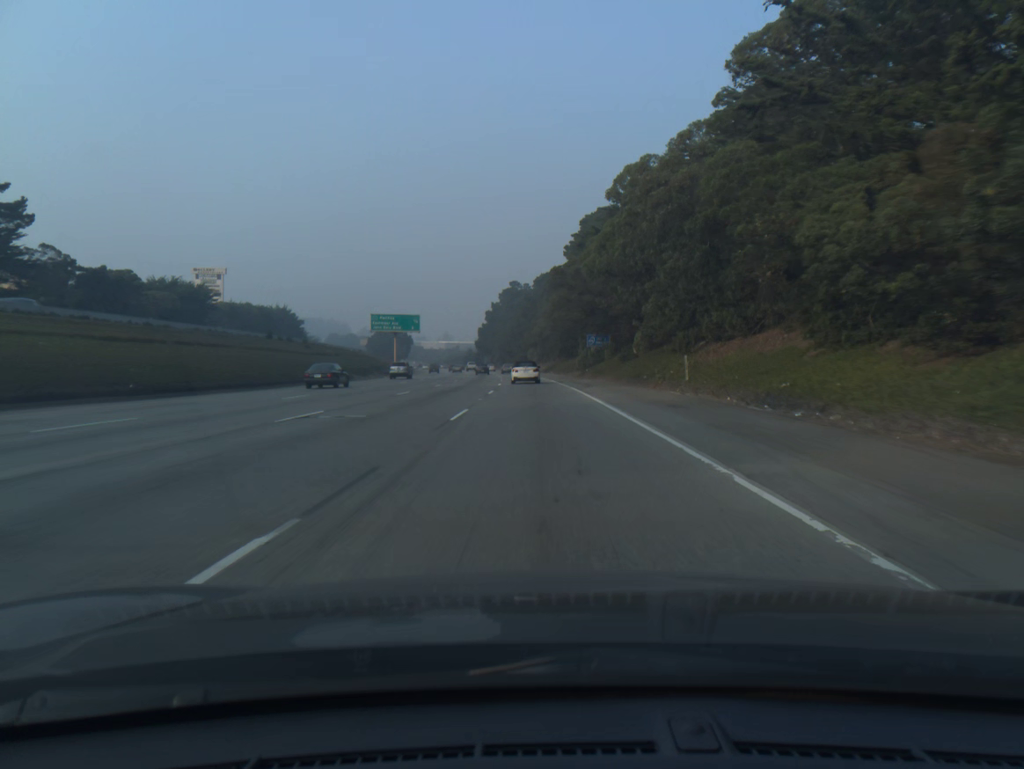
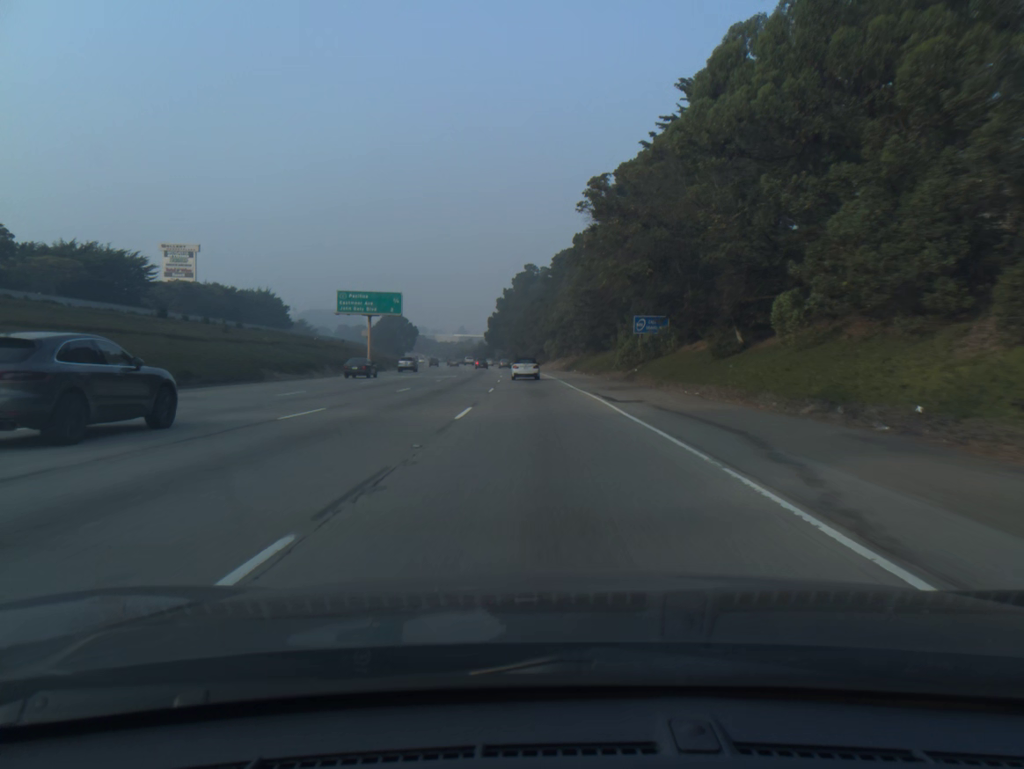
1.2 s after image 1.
(-0.3, +29.4) m; -1°
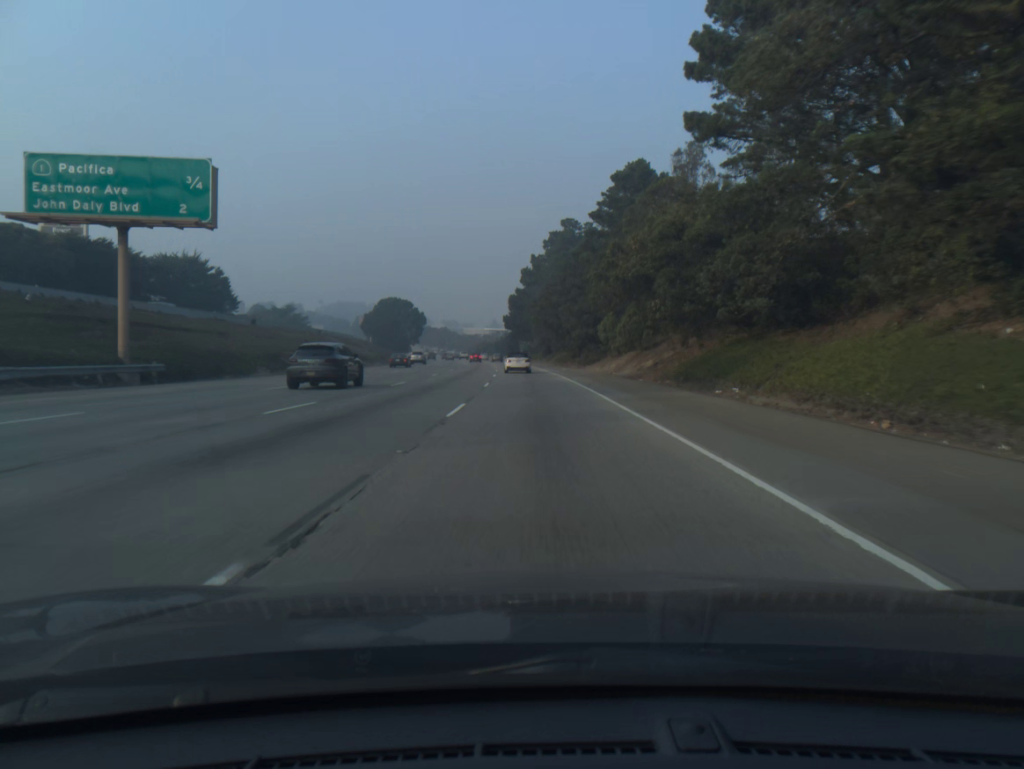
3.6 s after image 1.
(-1.3, +59.3) m; -2°
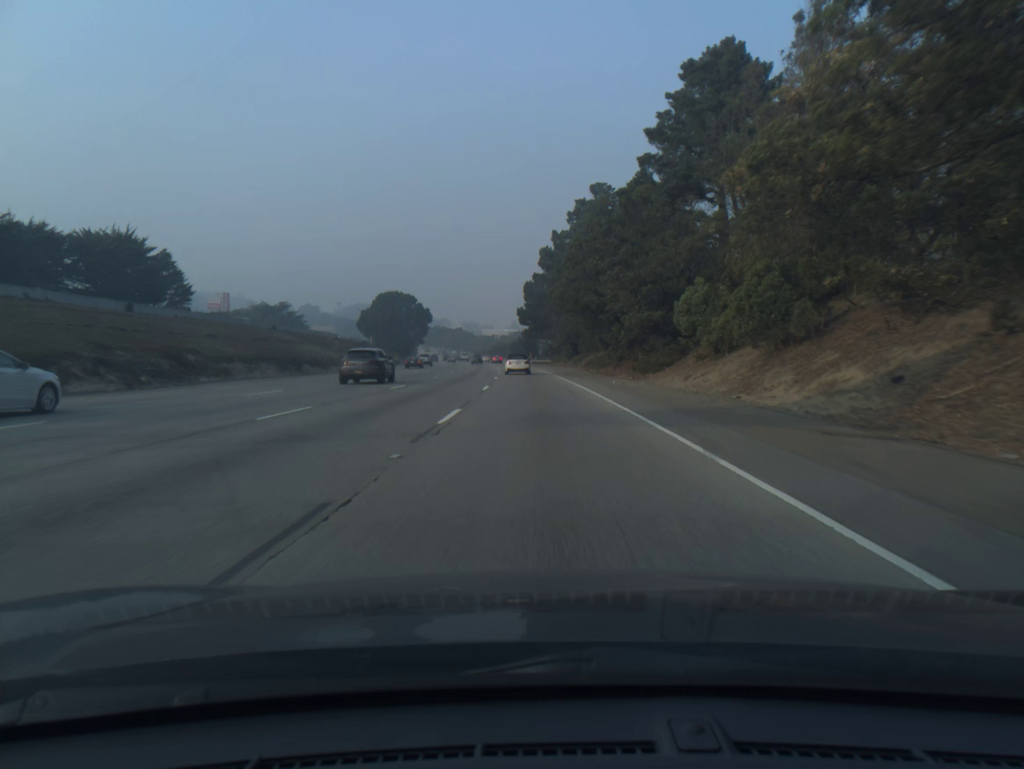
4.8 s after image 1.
(-0.4, +30.0) m; -1°
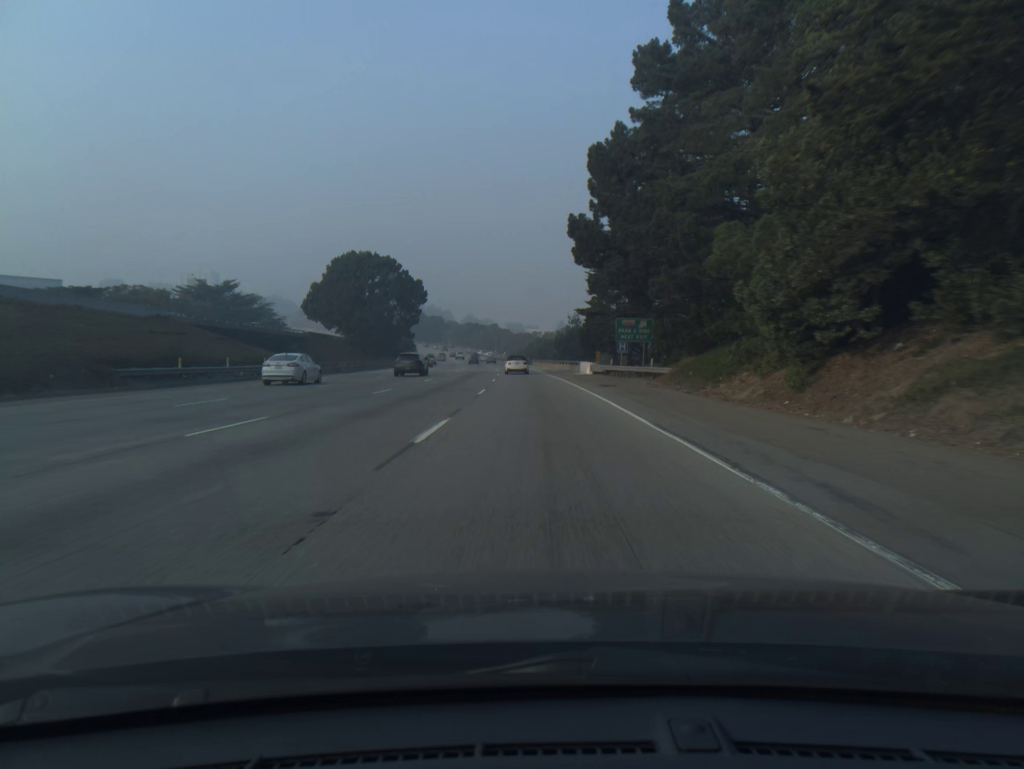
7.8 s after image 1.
(-2.3, +76.1) m; -3°
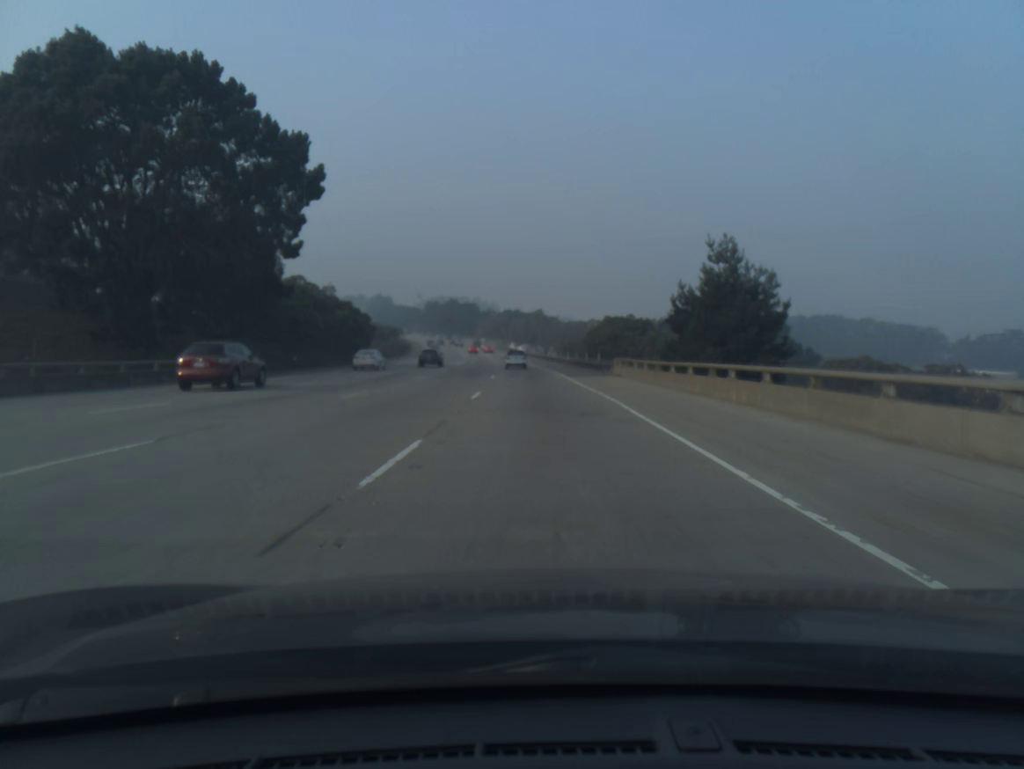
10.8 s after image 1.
(-2.6, +78.0) m; -4°
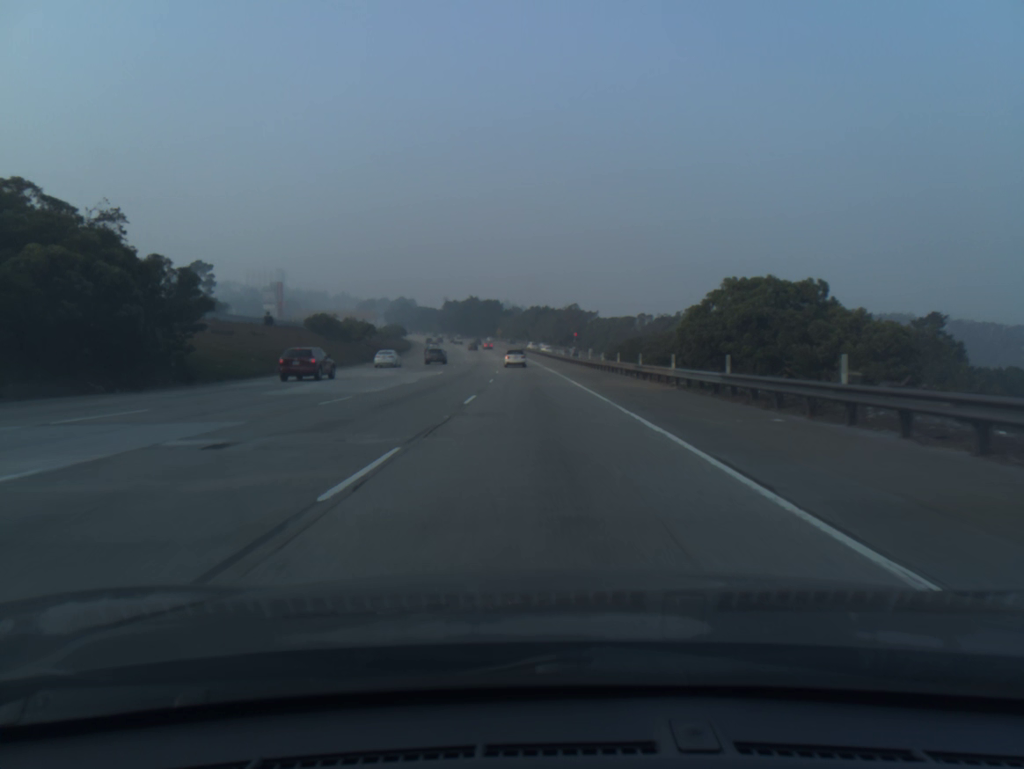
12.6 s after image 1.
(-0.9, +47.8) m; -2°
